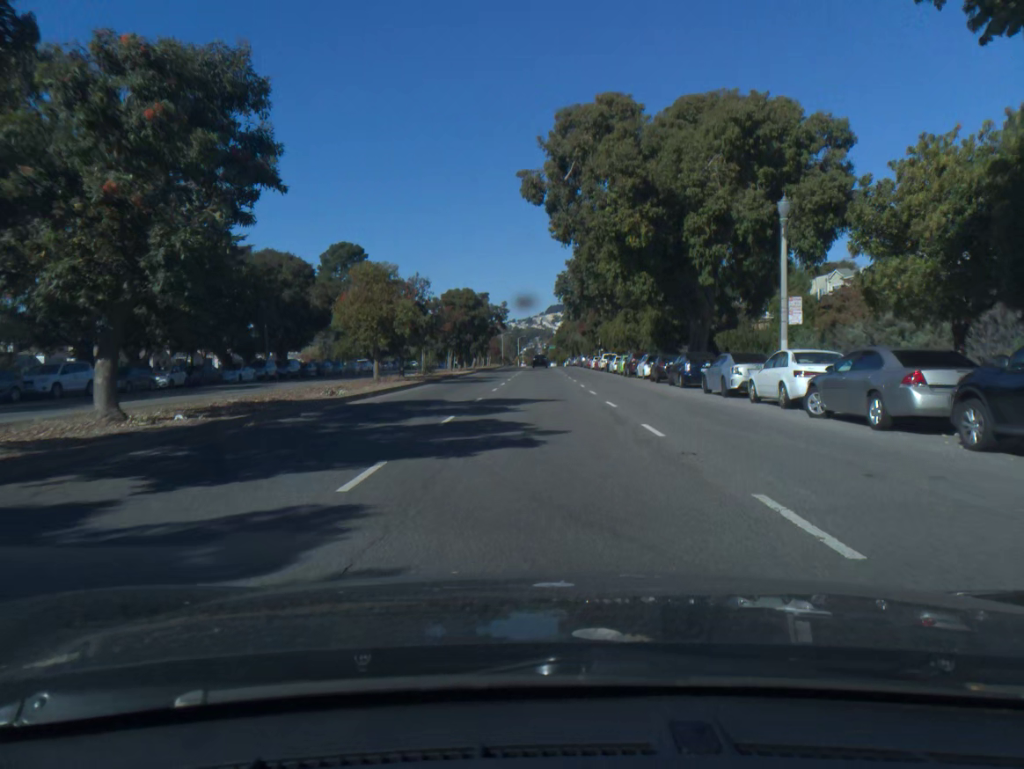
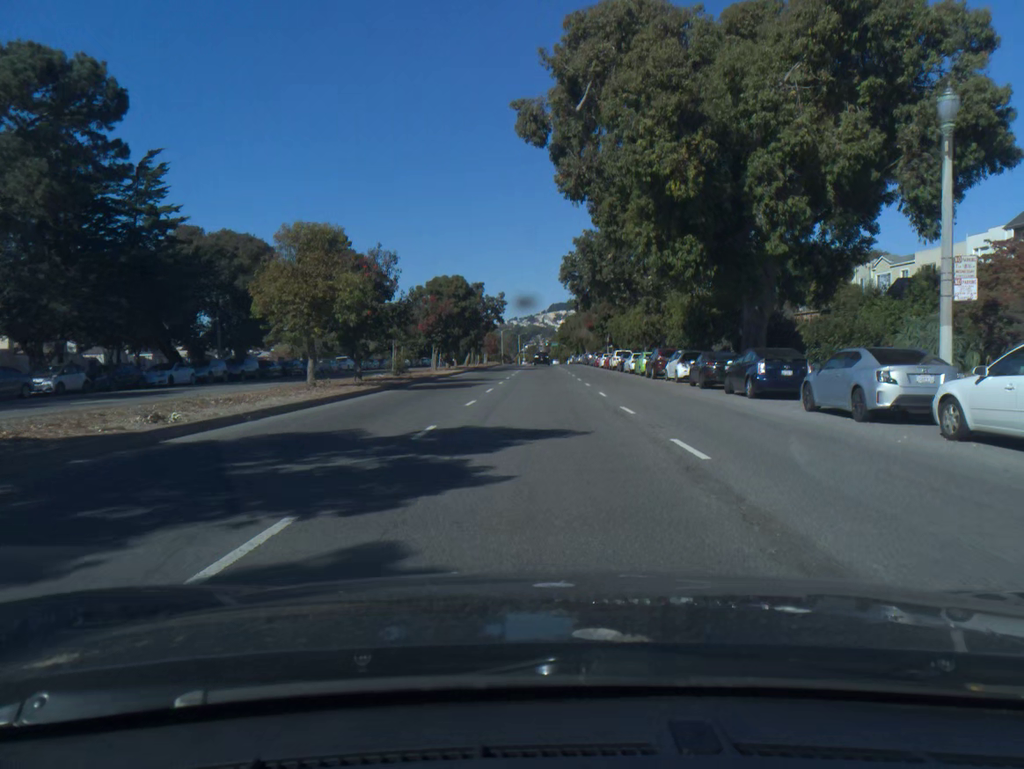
(0.0, +10.6) m; 0°
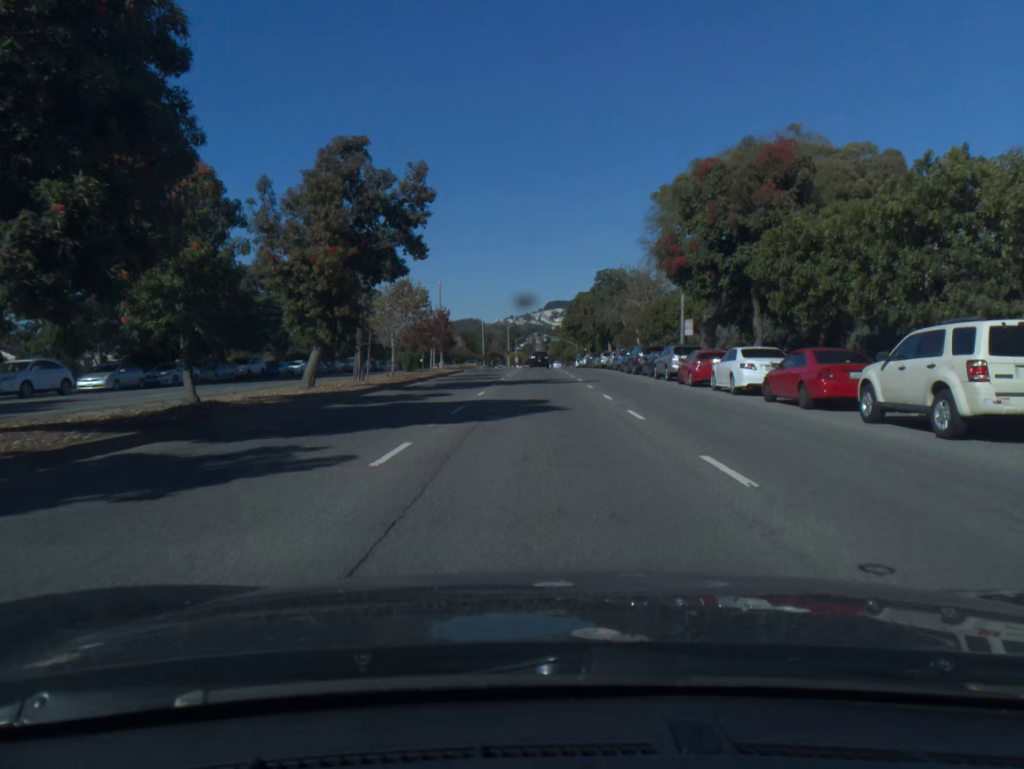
(-0.2, +53.3) m; 0°
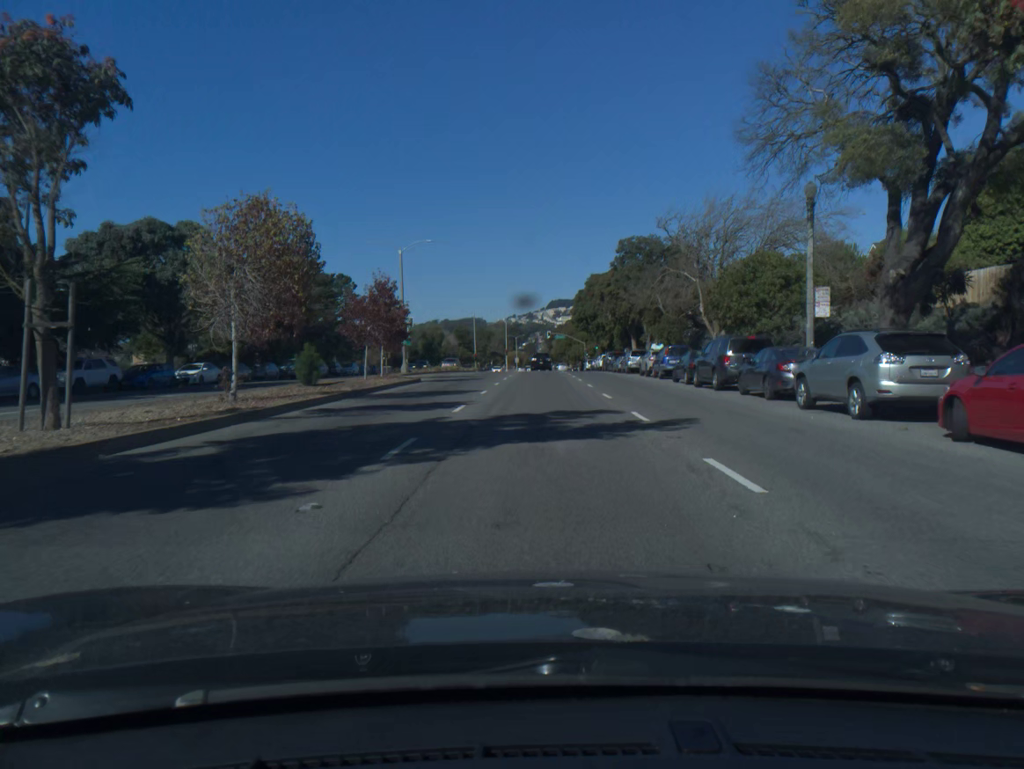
(0.0, +21.4) m; 0°
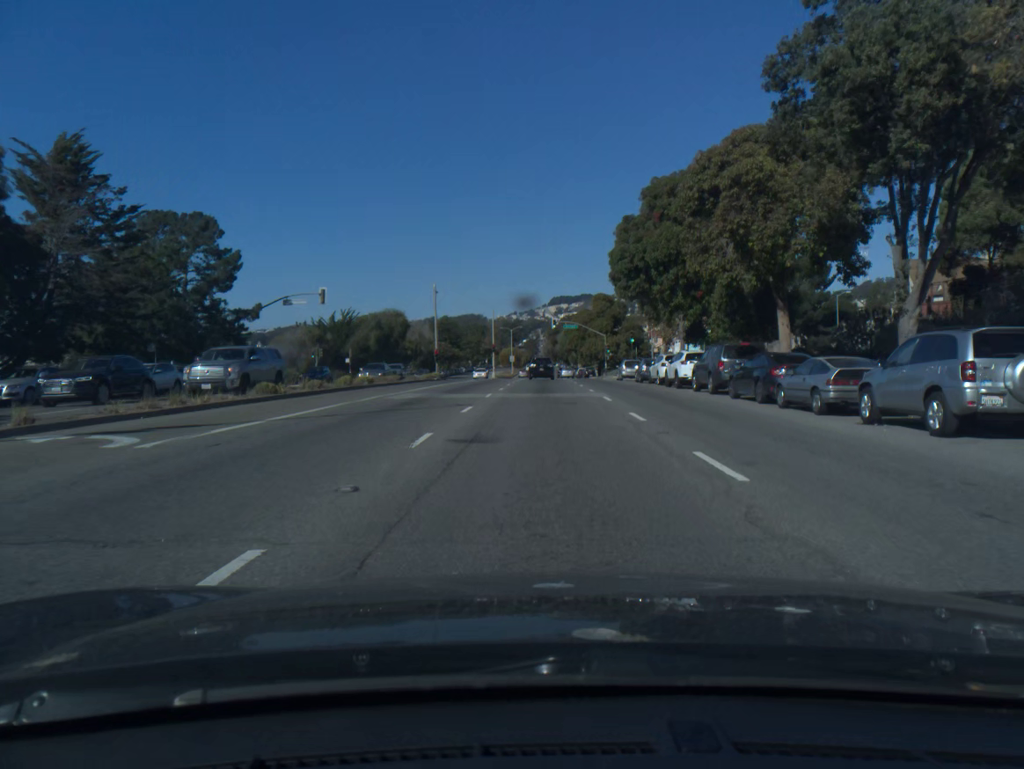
(-0.1, +42.9) m; 0°
